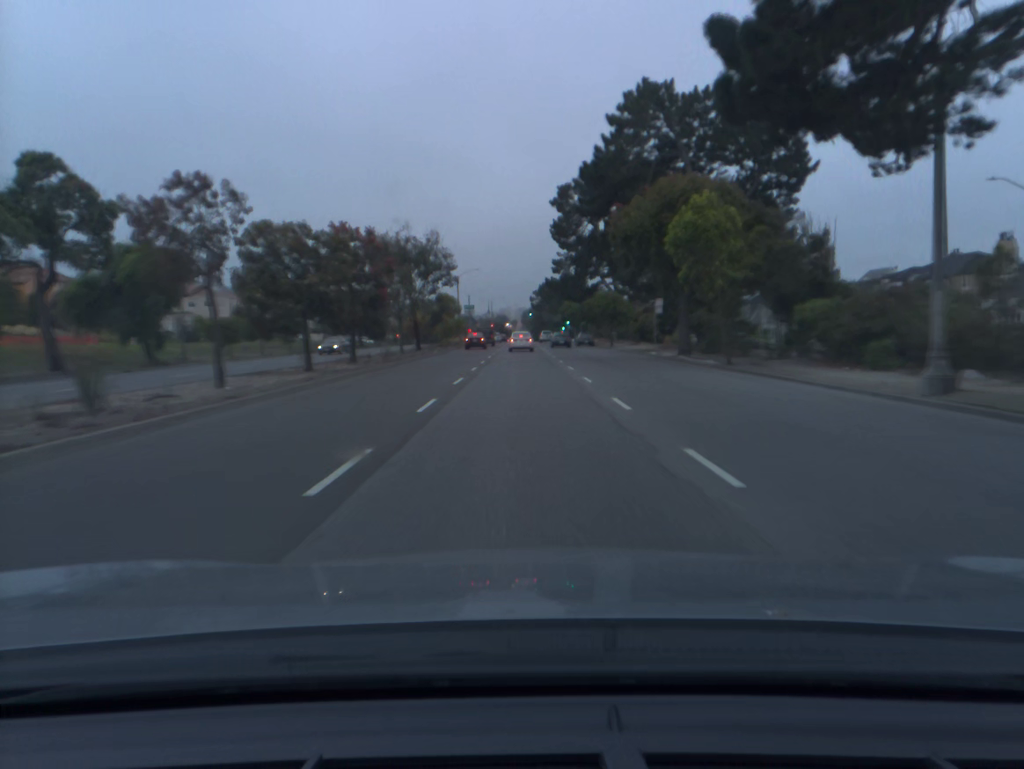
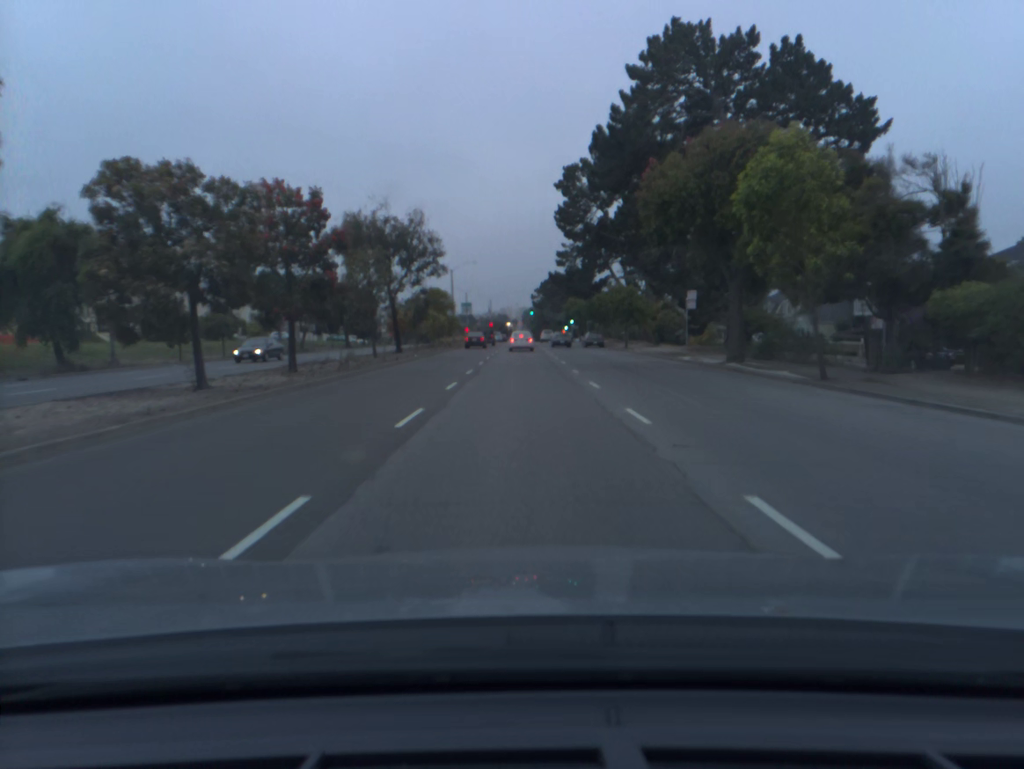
(0.0, +9.7) m; 0°
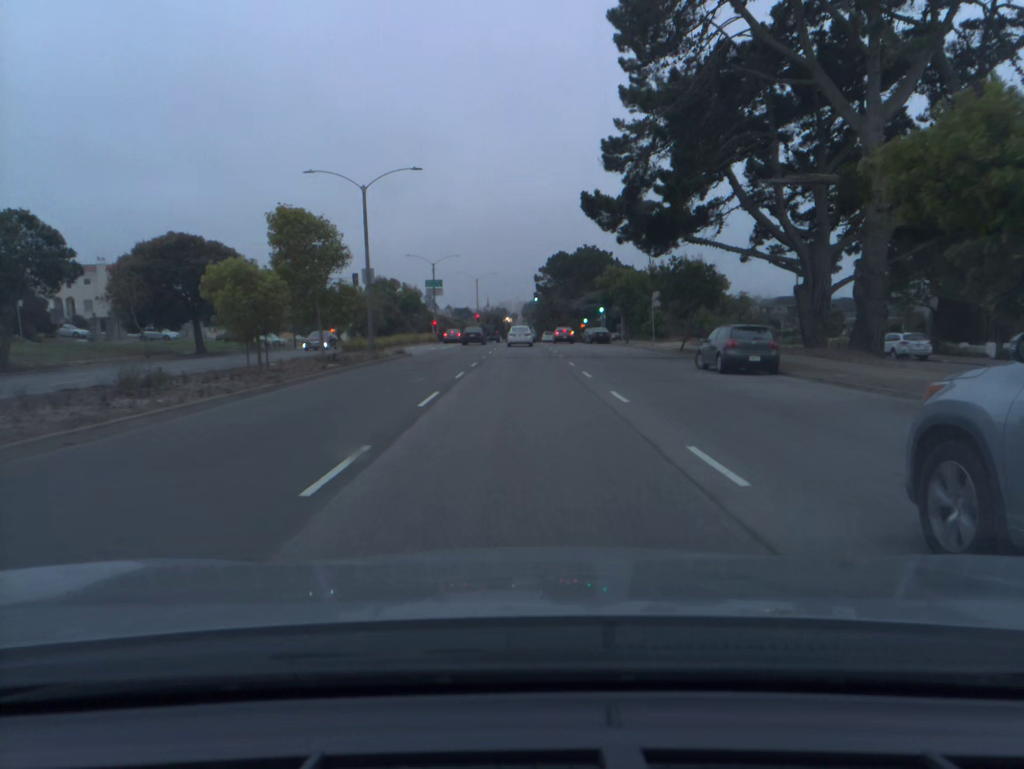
(+0.1, +48.6) m; 0°
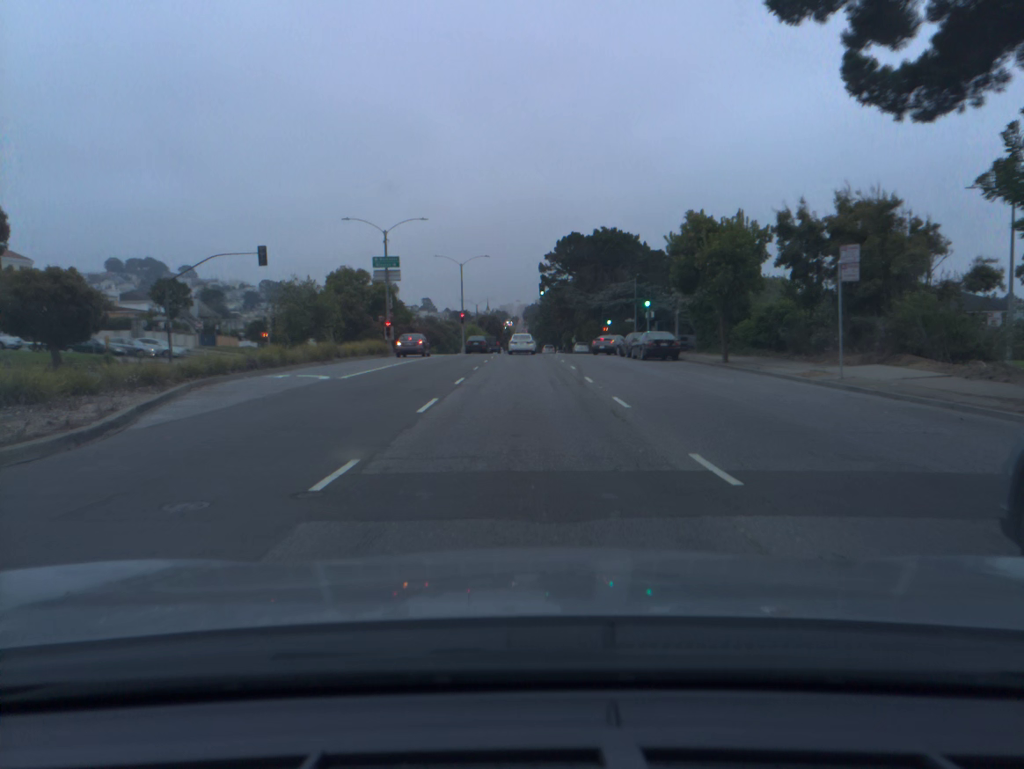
(0.0, +29.2) m; 0°
